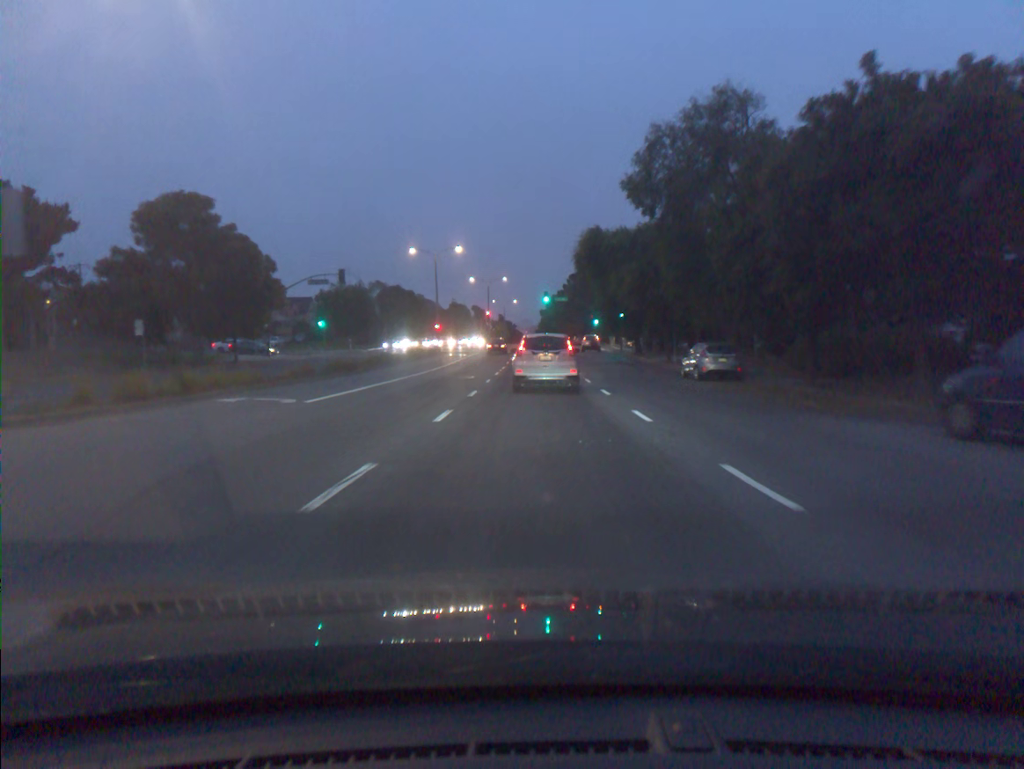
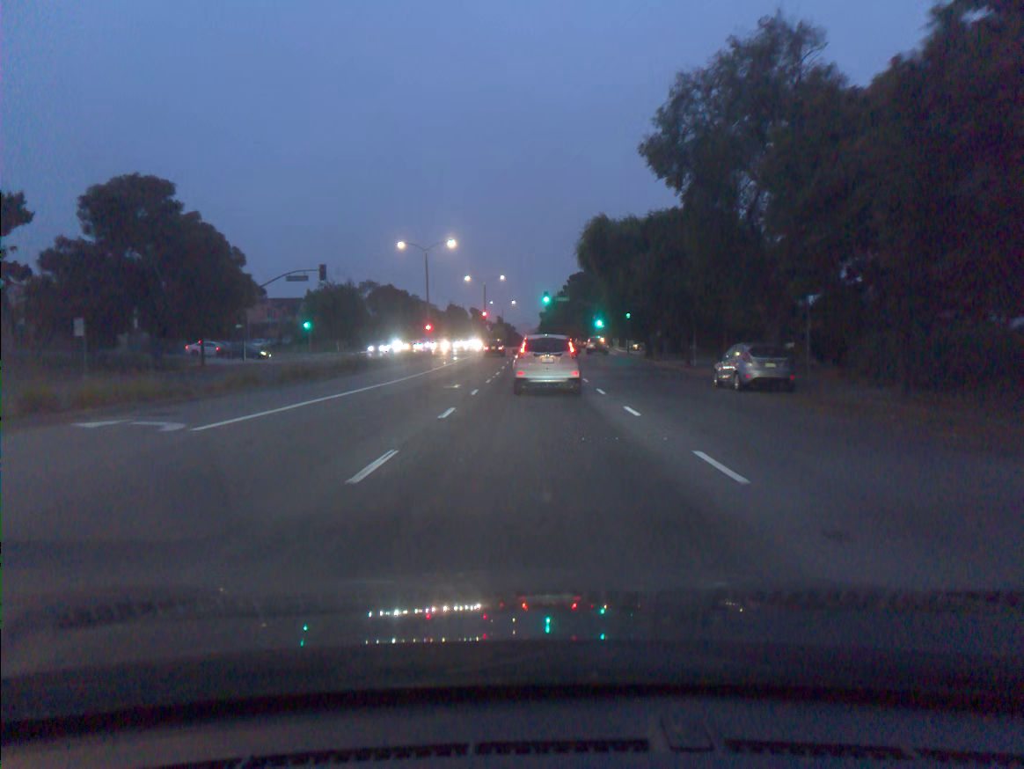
(0.0, +6.1) m; 0°
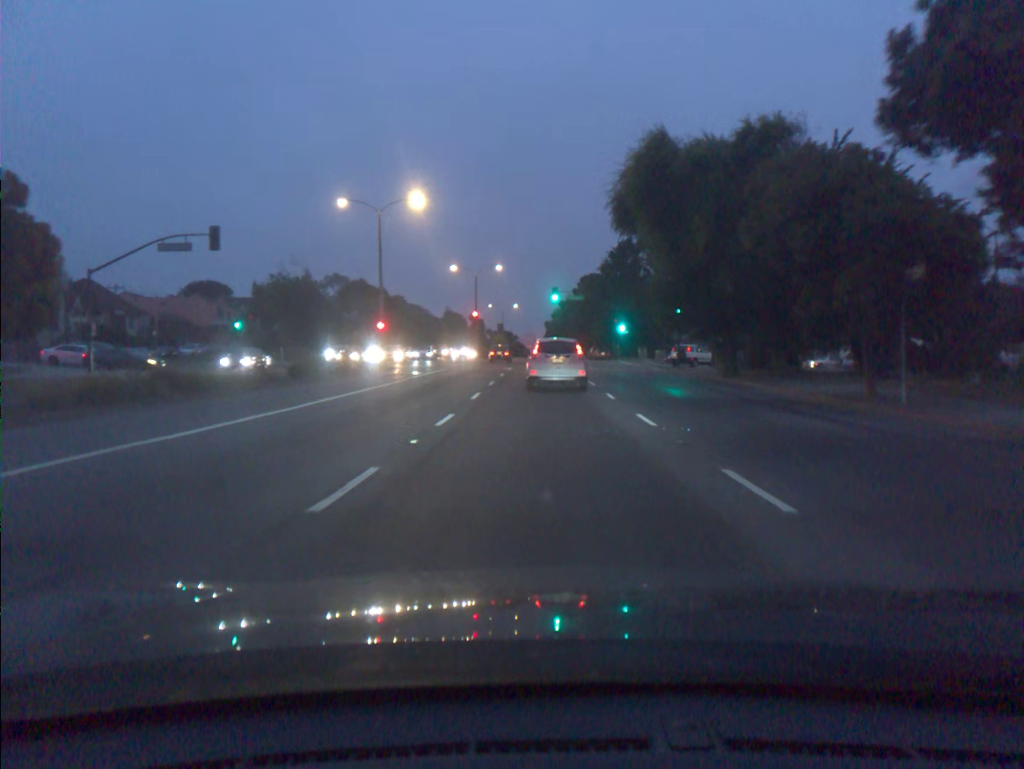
(-0.1, +22.8) m; 0°
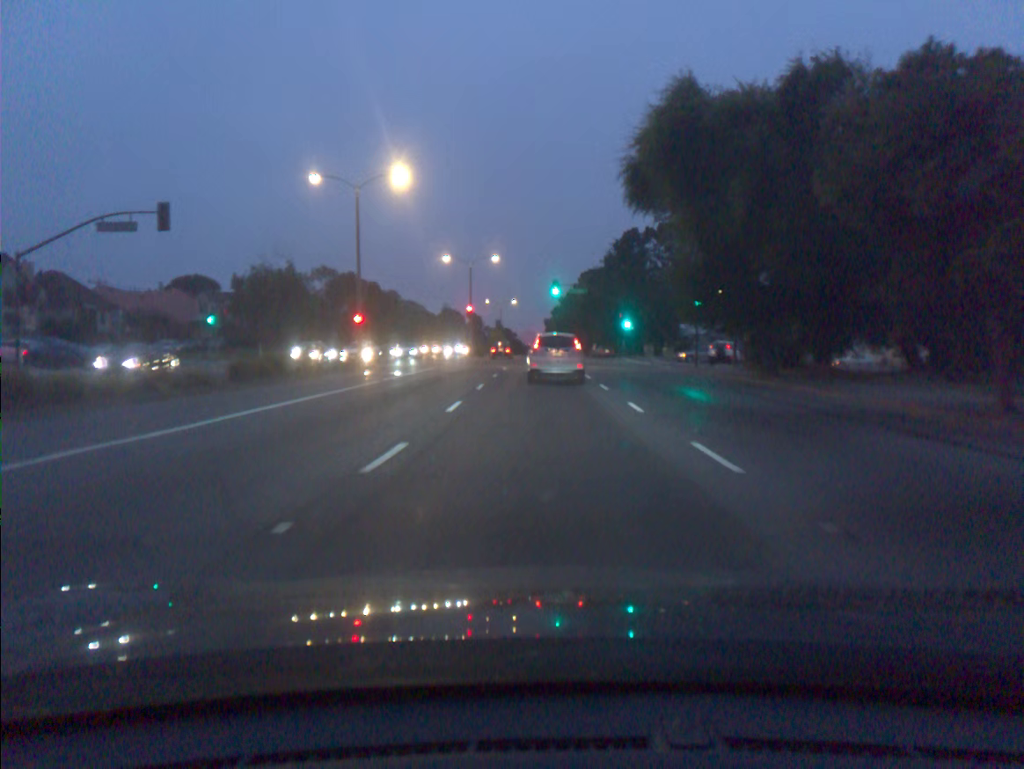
(0.0, +5.6) m; 0°
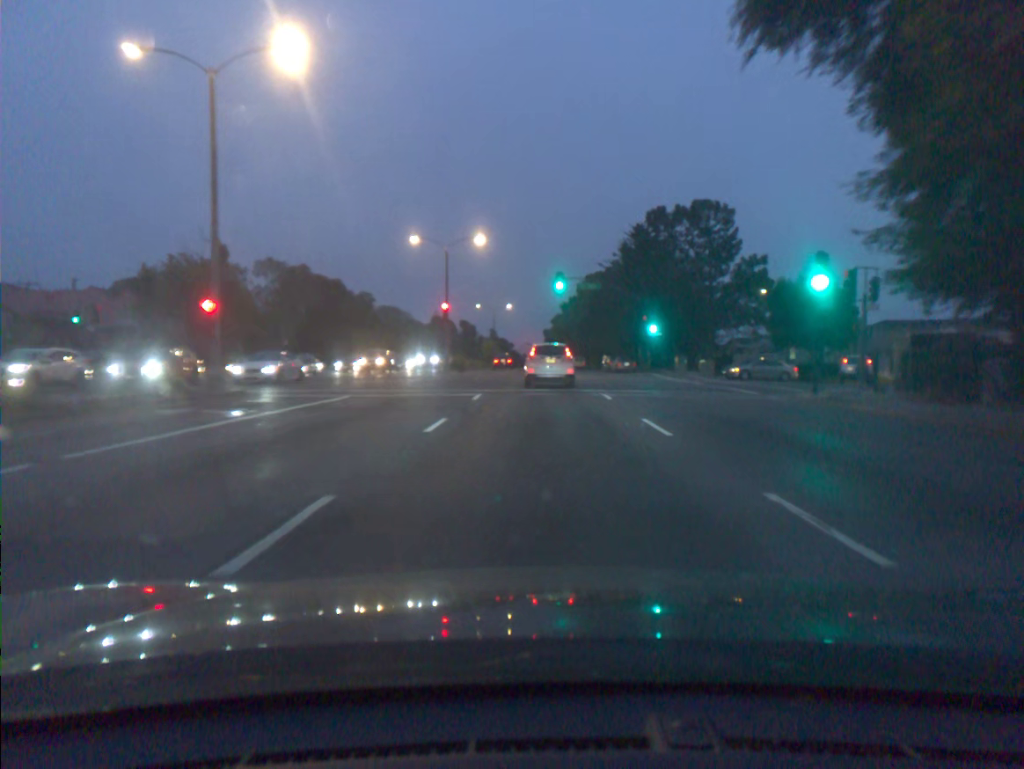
(0.0, +17.9) m; 0°
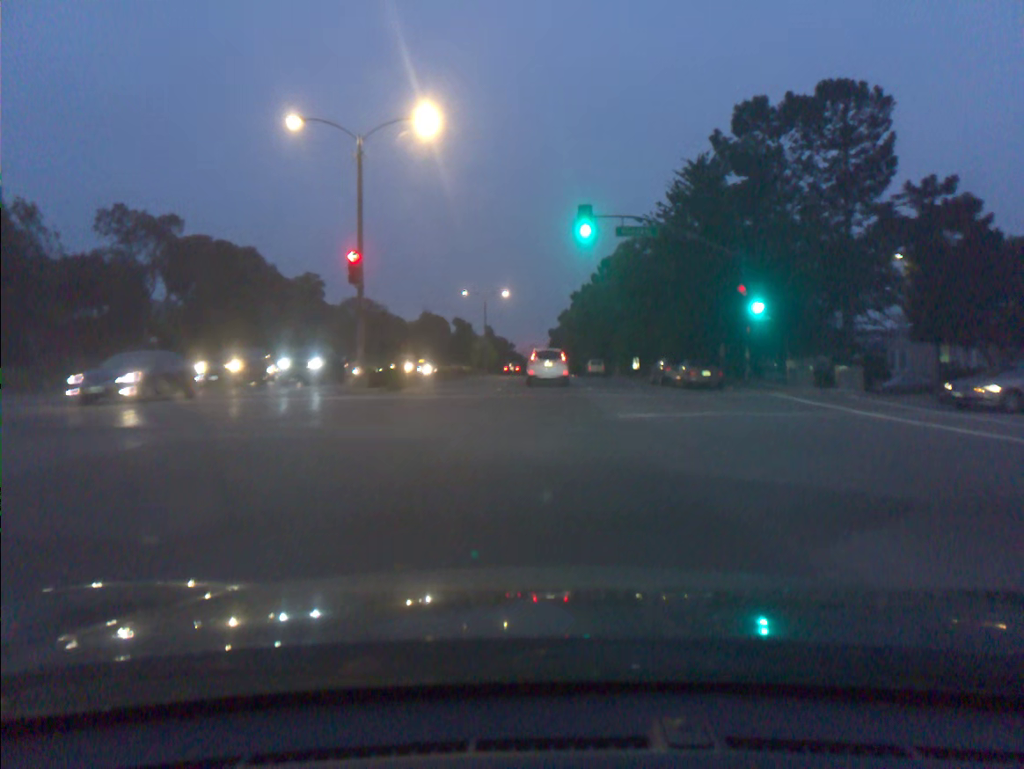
(0.0, +26.5) m; 0°
